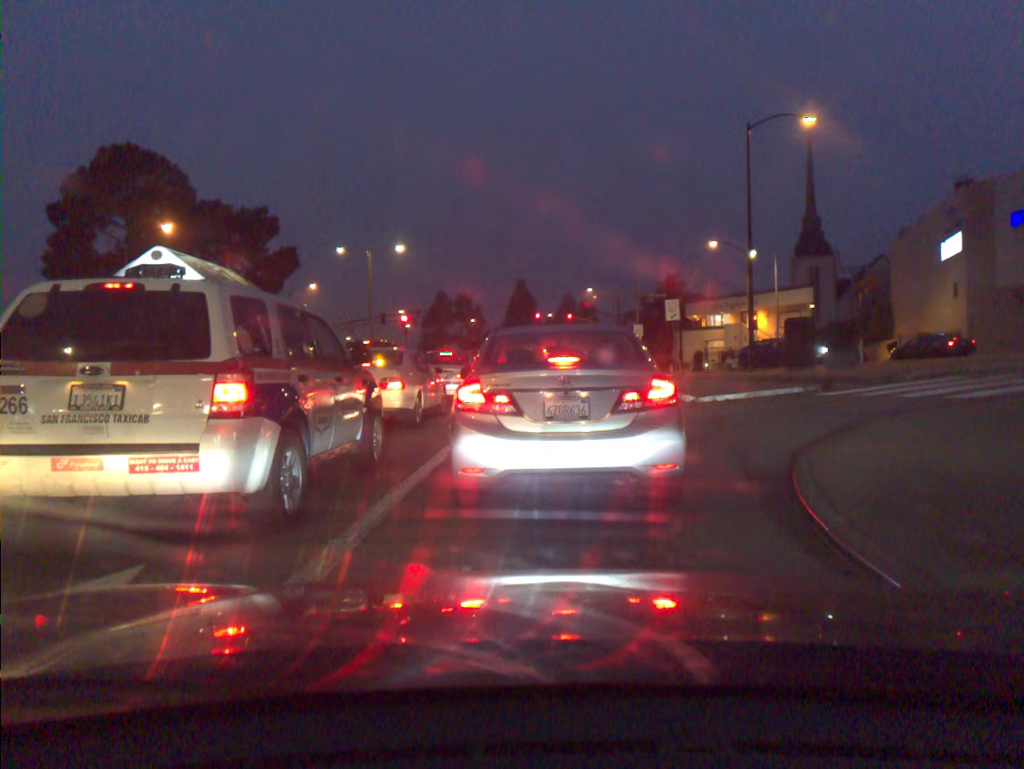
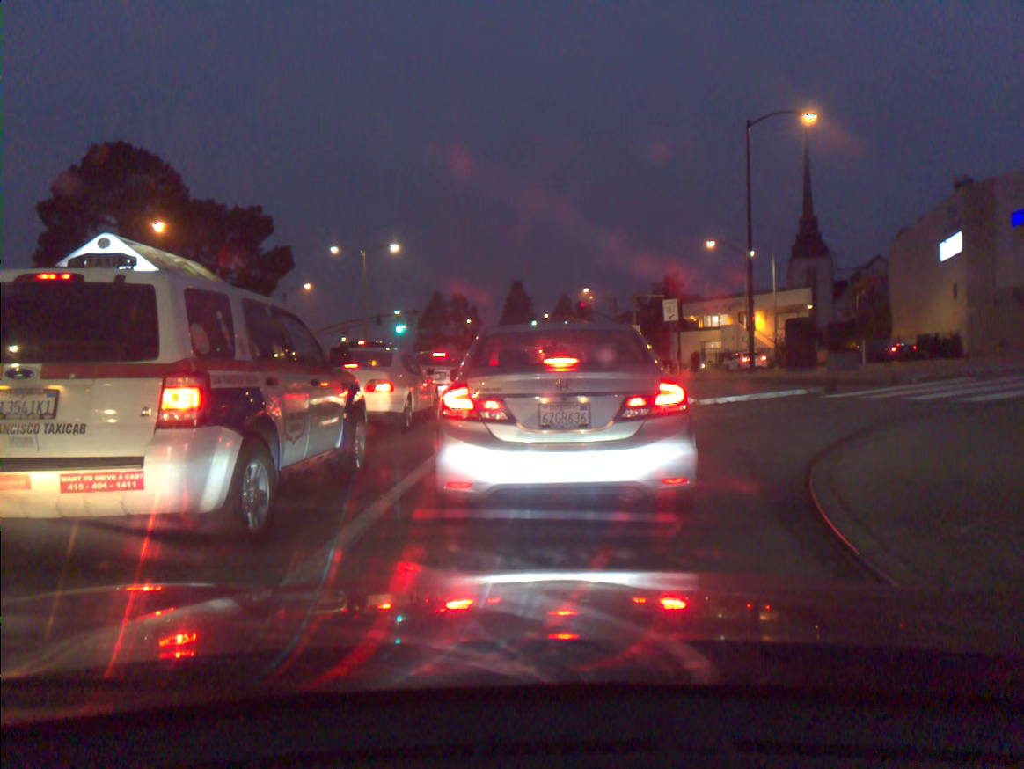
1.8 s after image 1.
(0.0, +0.5) m; 0°
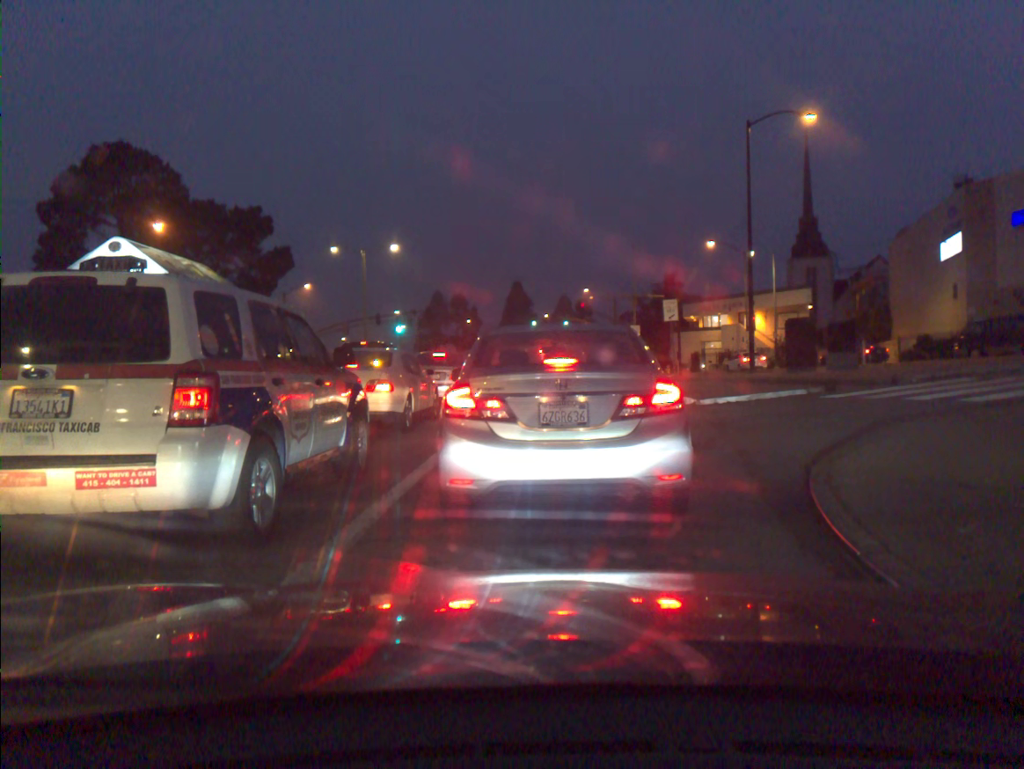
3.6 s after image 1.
(0.0, 0.0) m; 0°
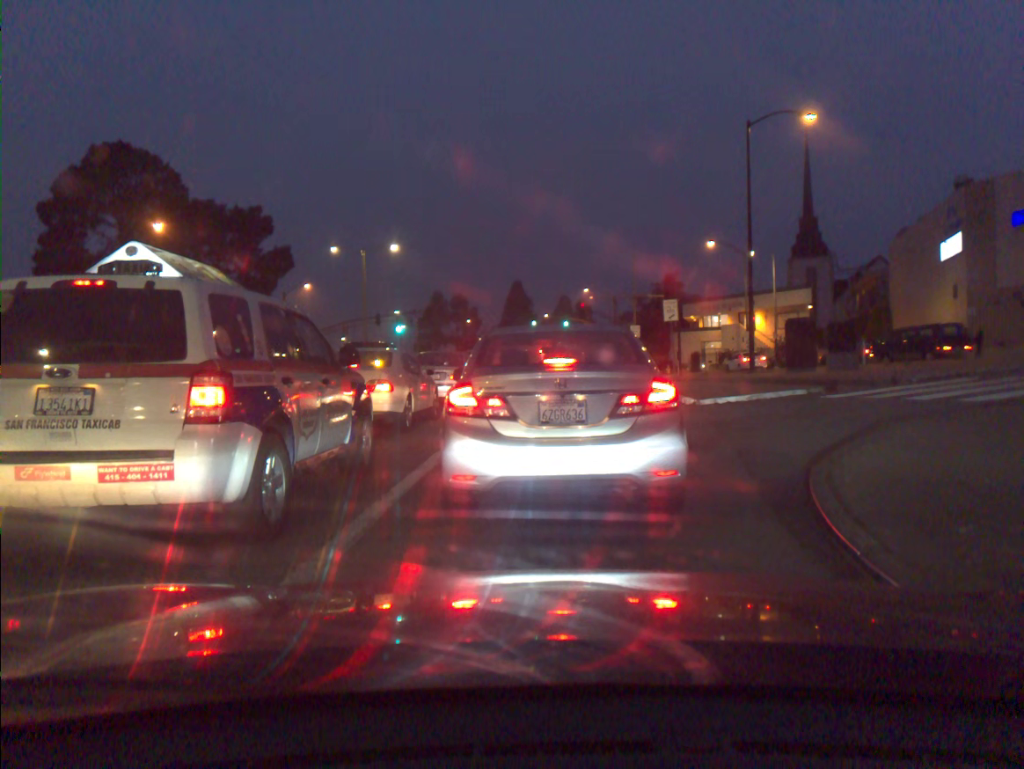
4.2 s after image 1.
(0.0, 0.0) m; 0°
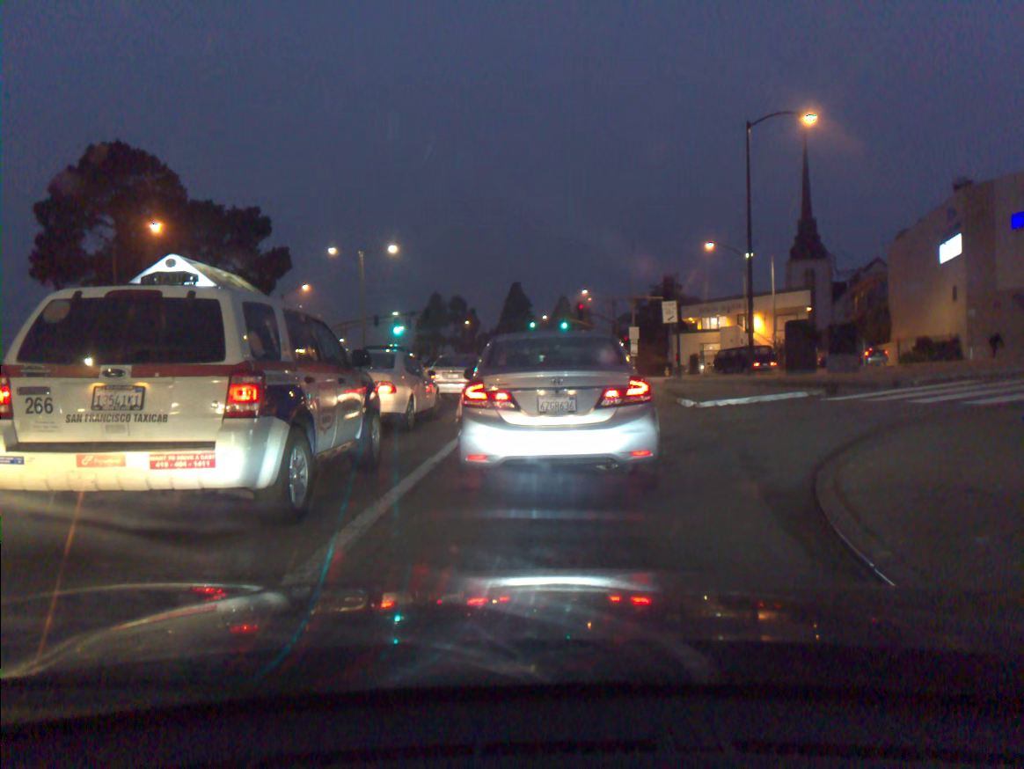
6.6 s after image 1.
(0.0, +0.2) m; 0°
